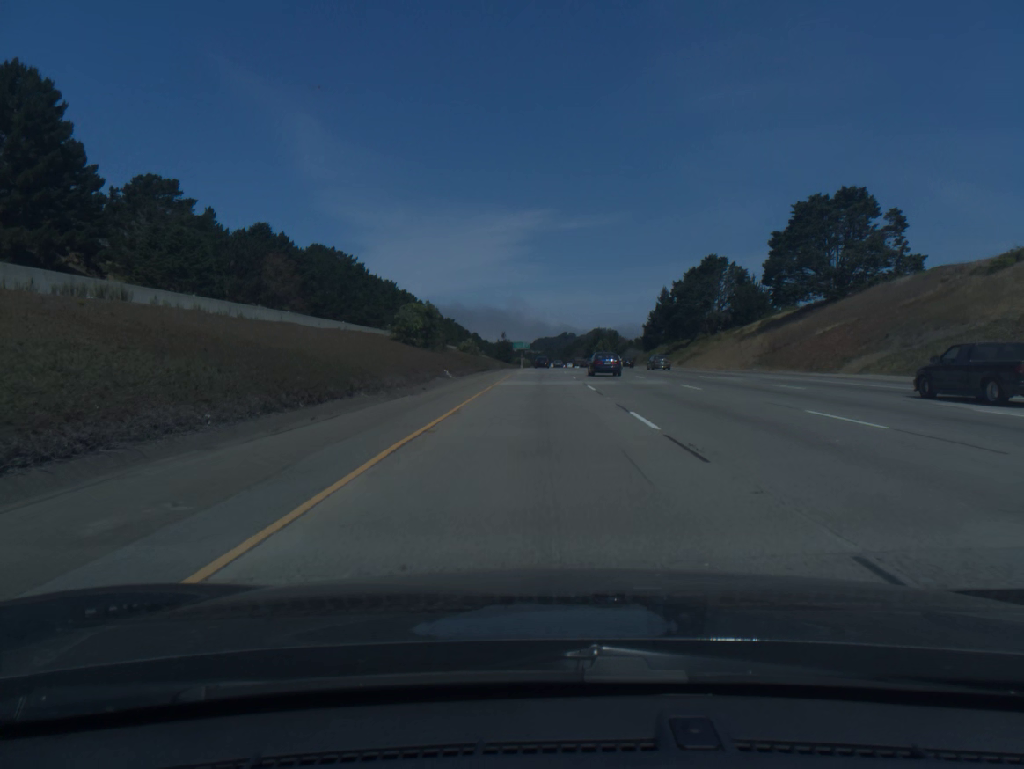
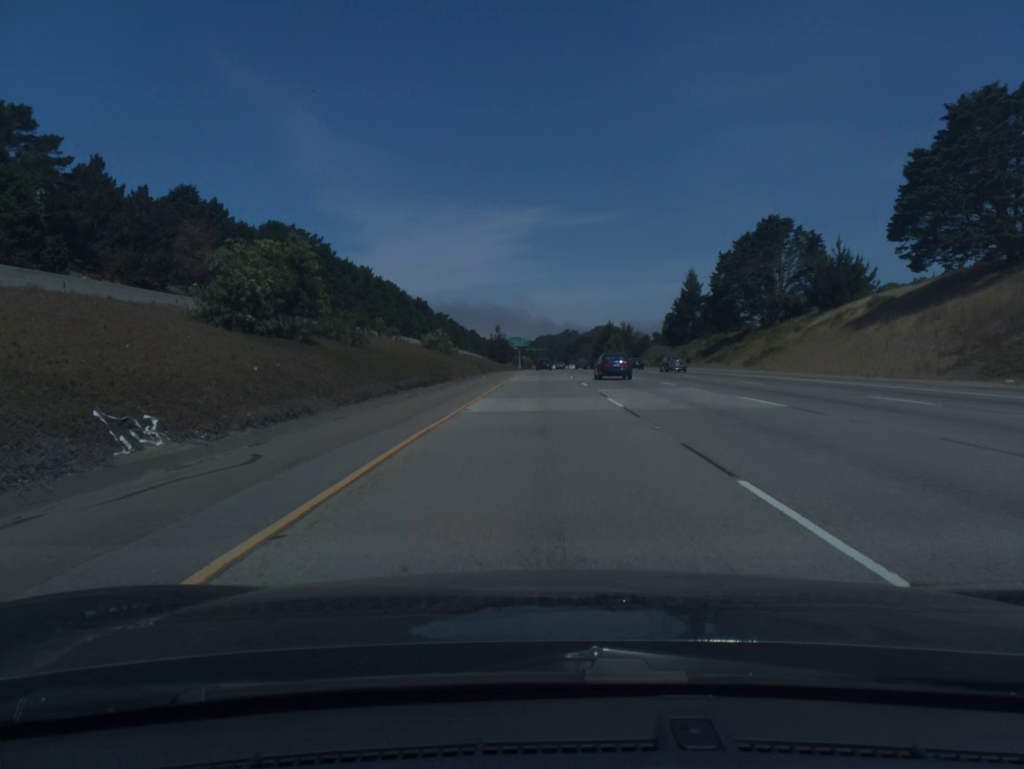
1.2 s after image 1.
(0.0, +38.3) m; 0°
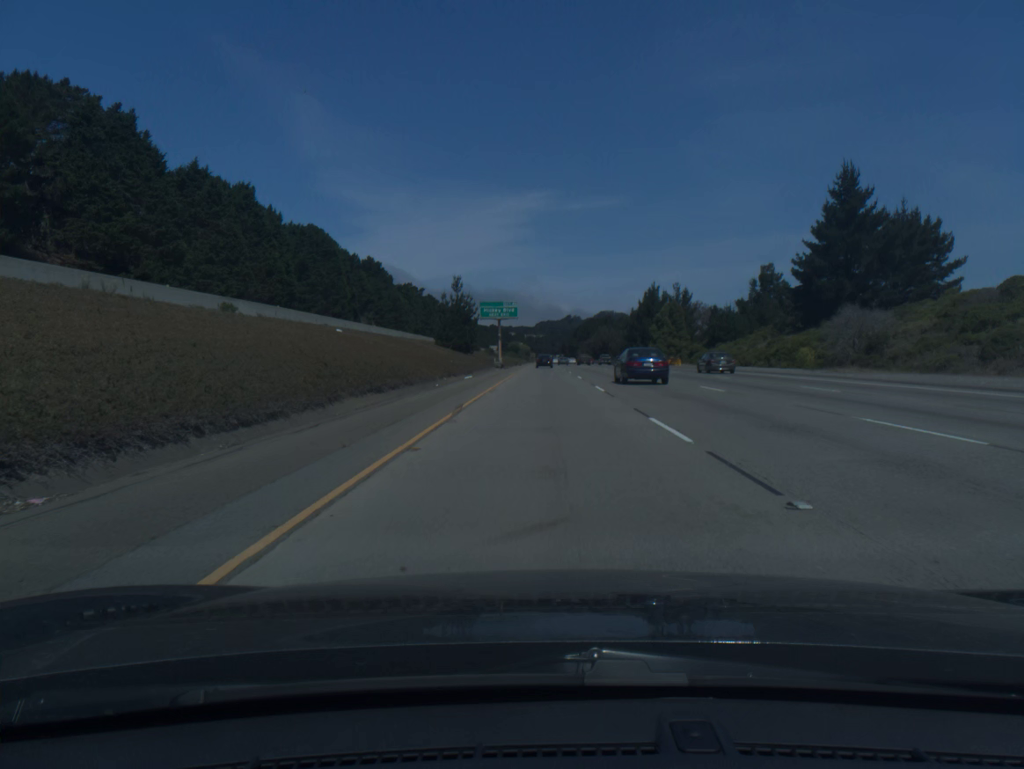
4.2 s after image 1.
(-0.2, +95.6) m; 0°
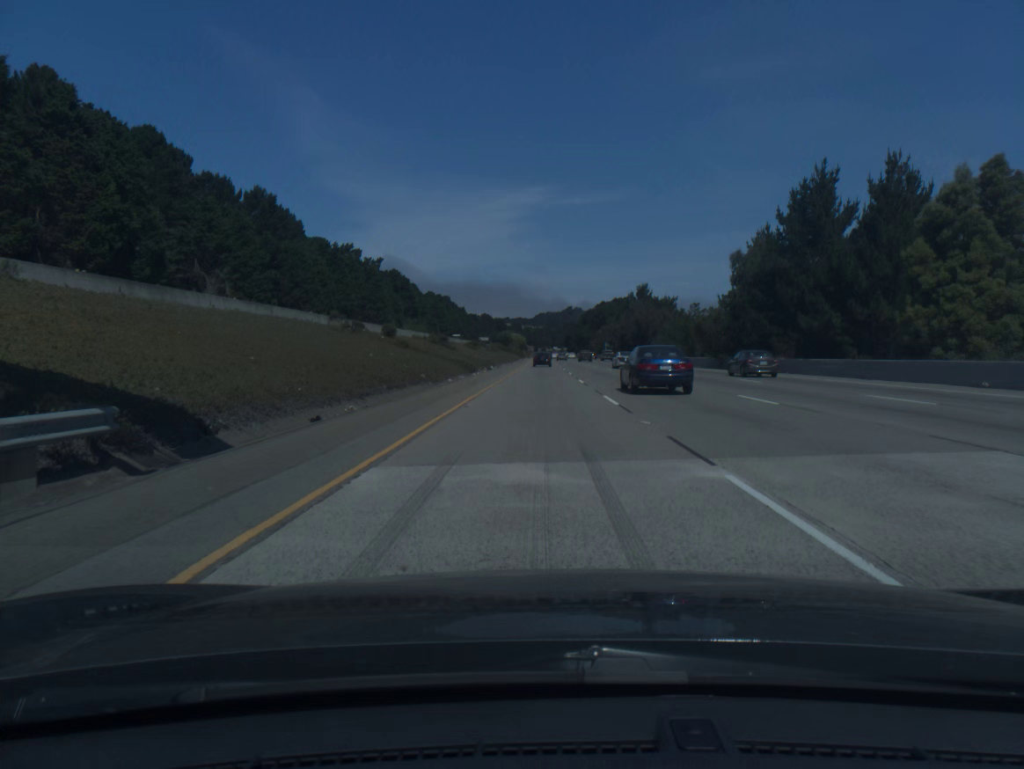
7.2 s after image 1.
(+0.4, +94.3) m; 0°
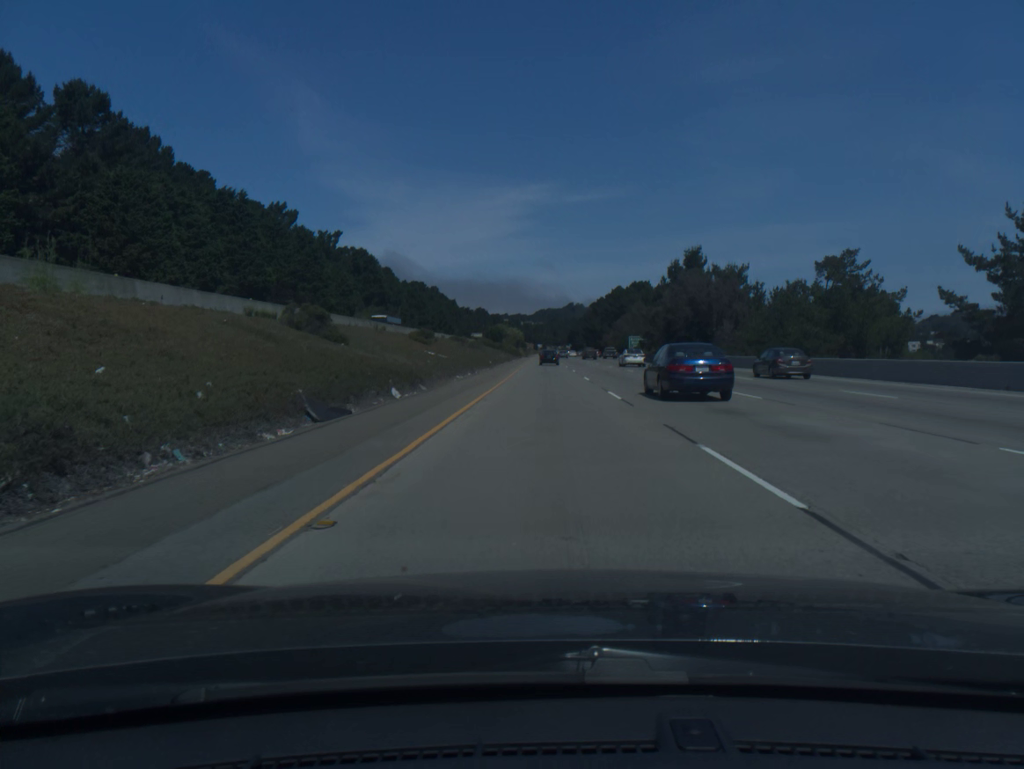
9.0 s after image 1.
(-0.2, +56.1) m; 0°
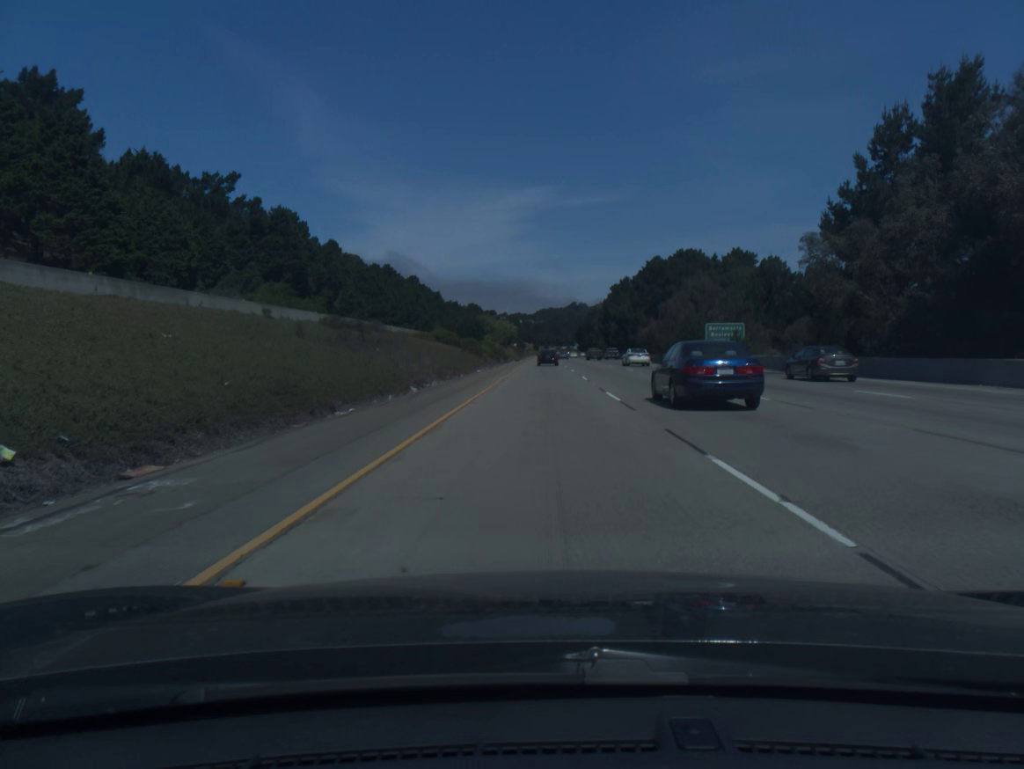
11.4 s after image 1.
(+0.3, +74.3) m; 0°
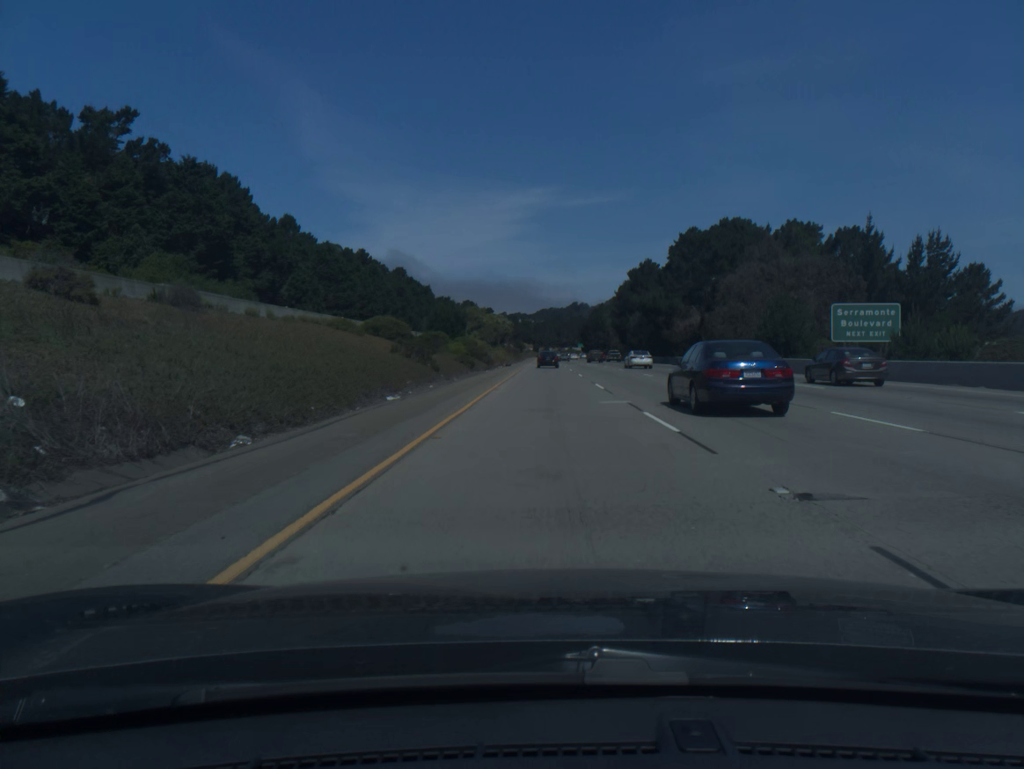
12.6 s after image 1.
(-0.1, +36.8) m; 0°
